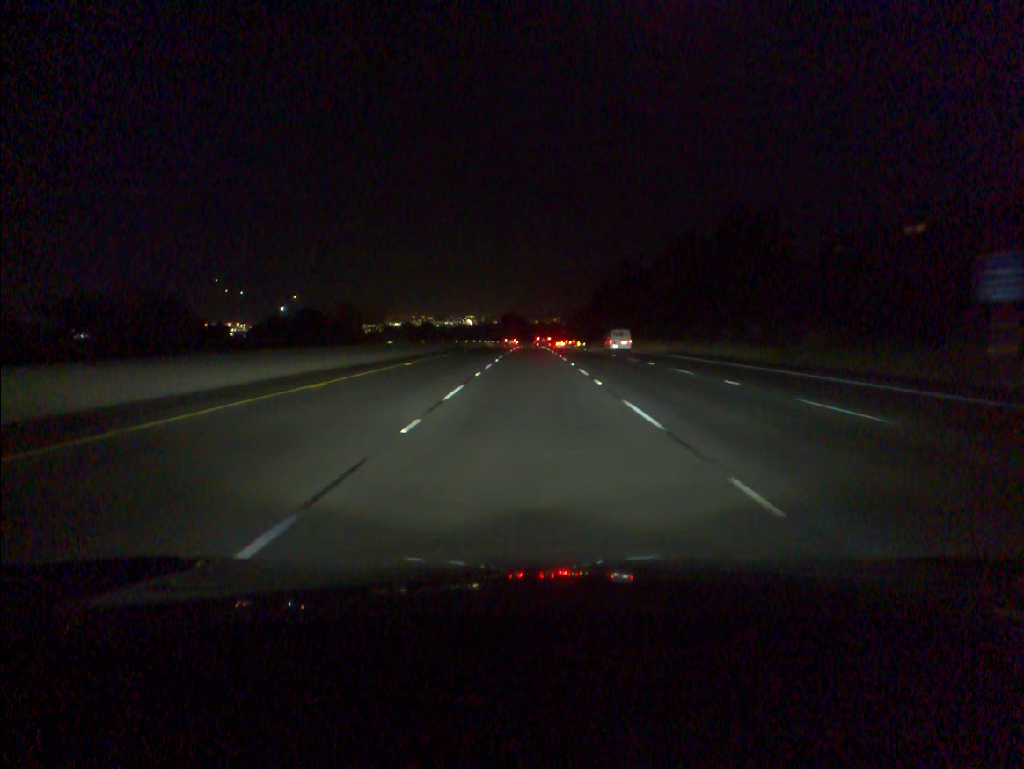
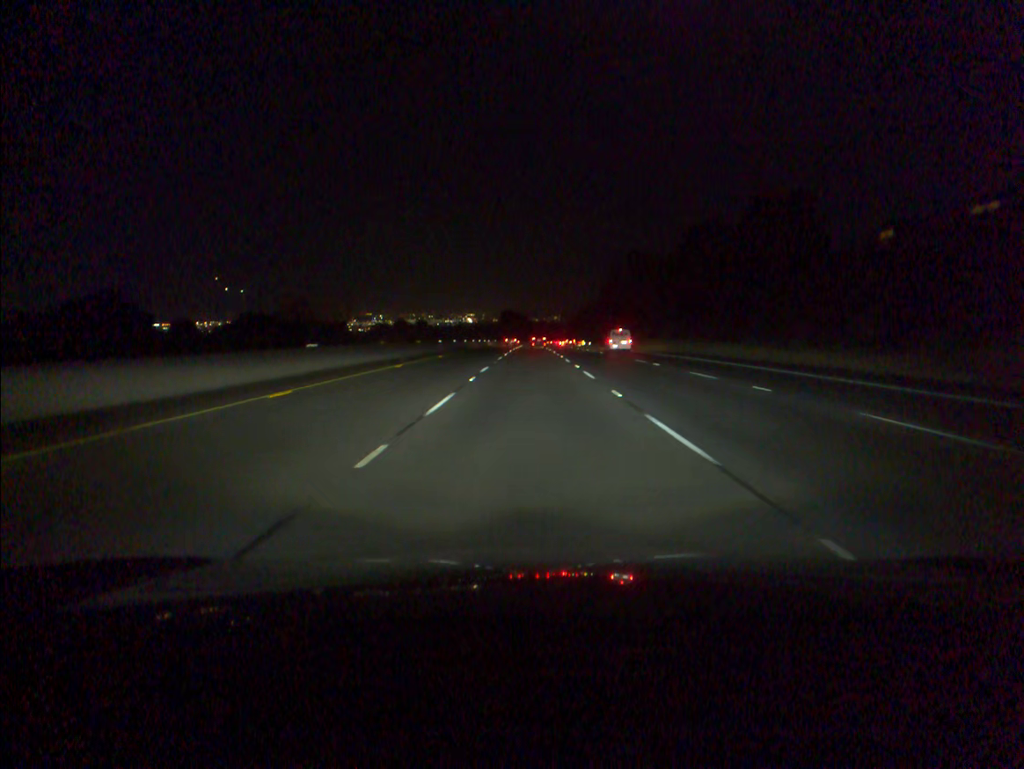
(0.0, +17.5) m; 0°
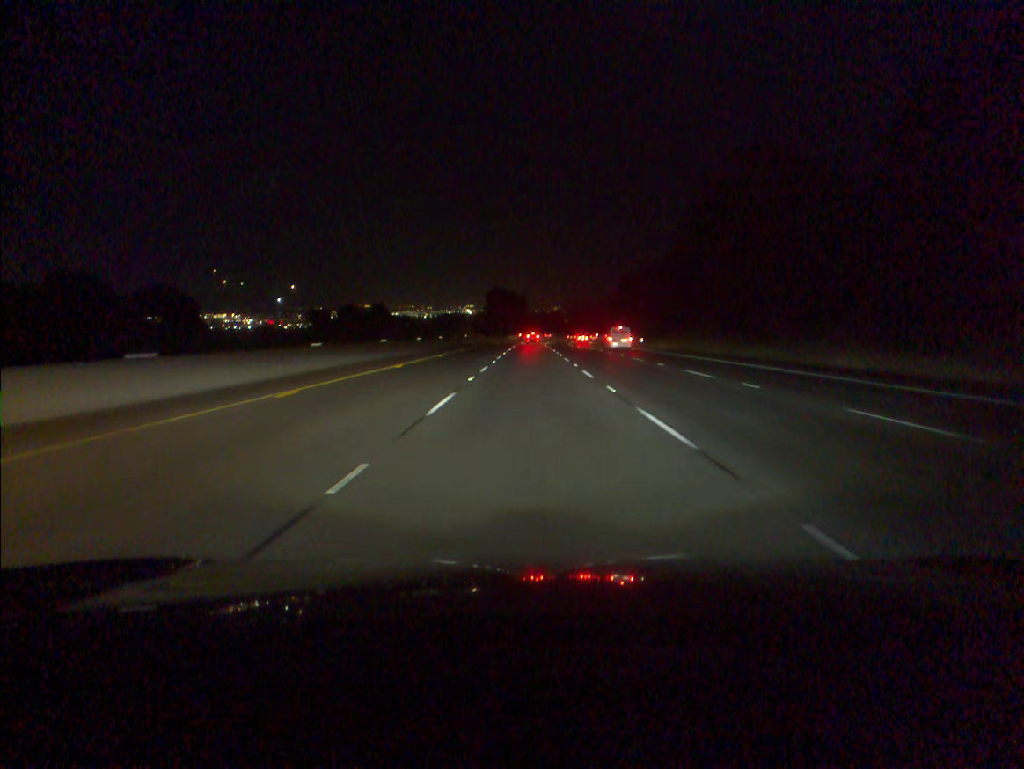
(0.0, +87.4) m; 0°
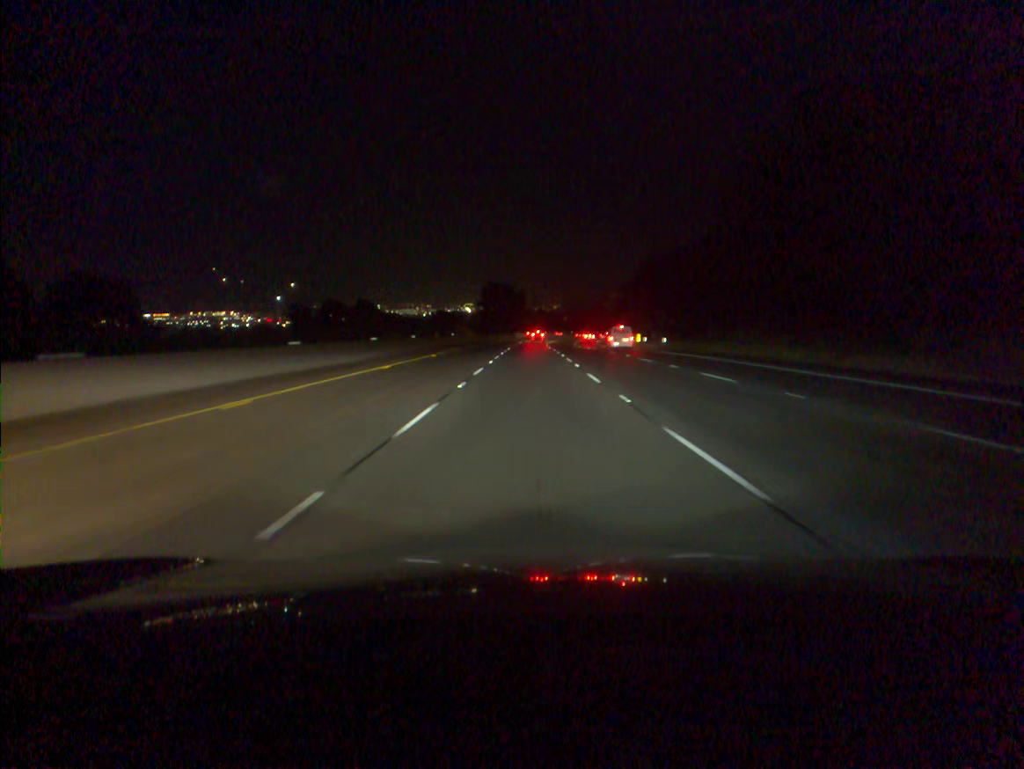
(0.0, +17.4) m; 0°
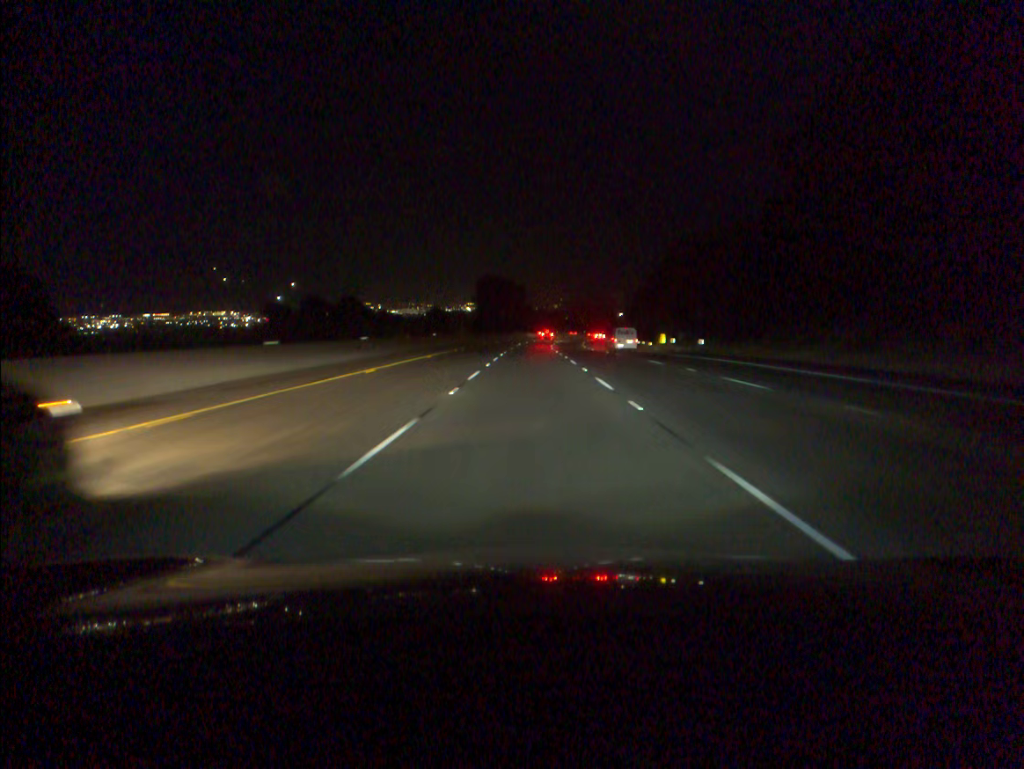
(0.0, +17.5) m; 0°
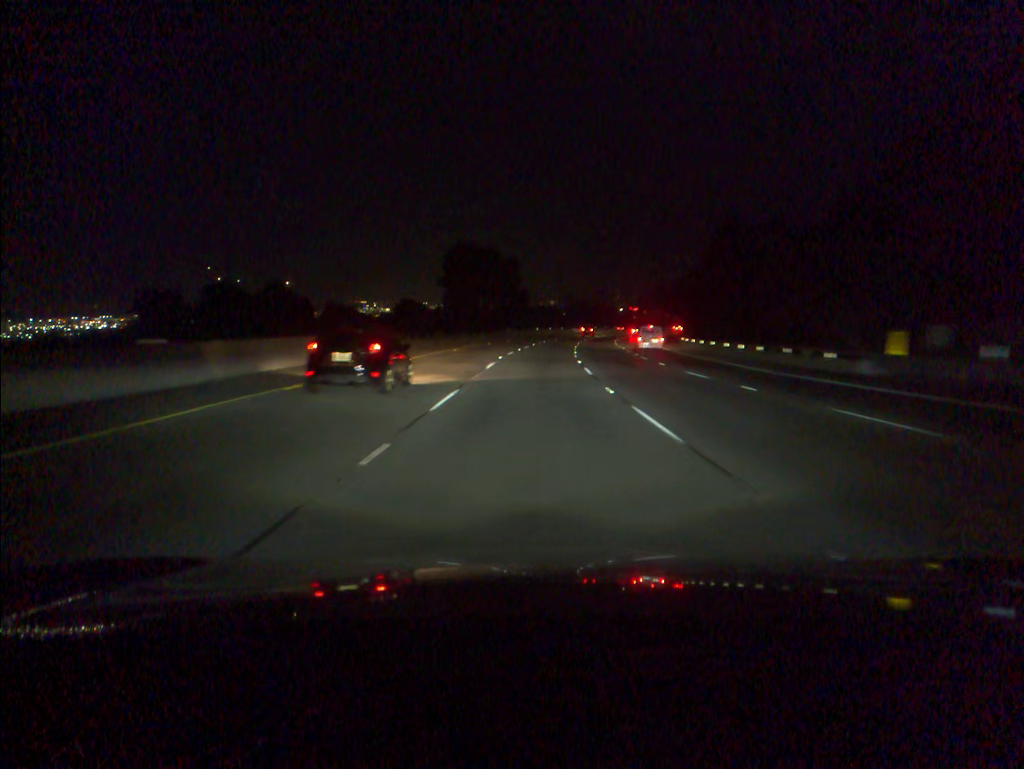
(+0.1, +52.3) m; 0°
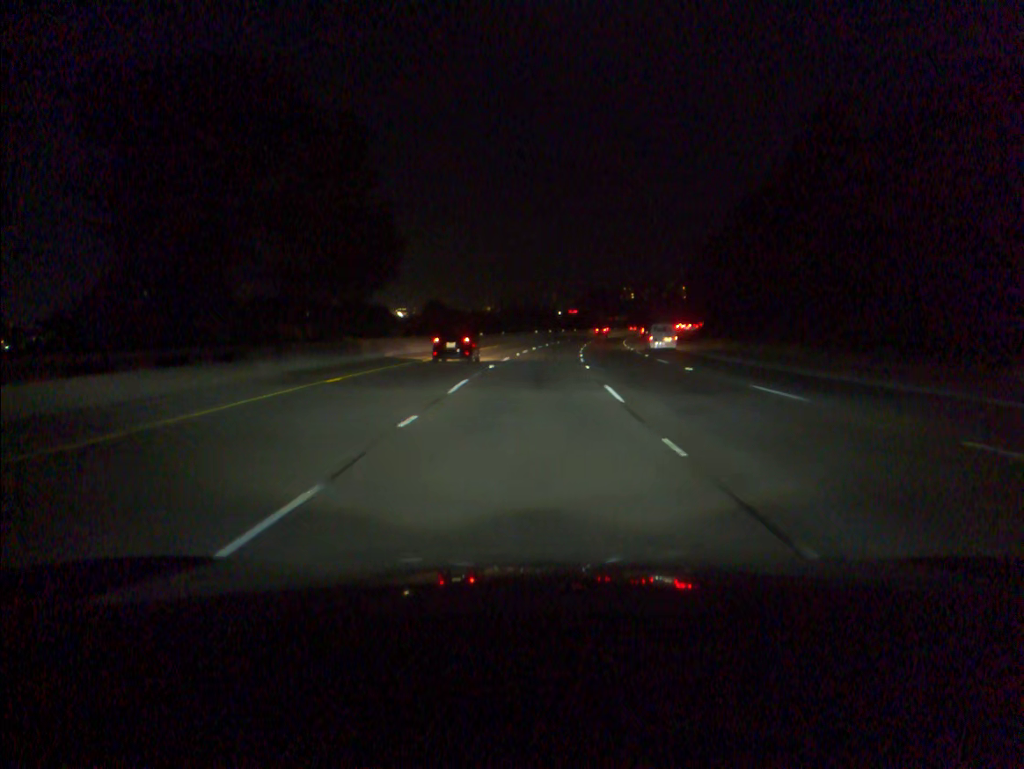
(+2.3, +69.4) m; +5°
